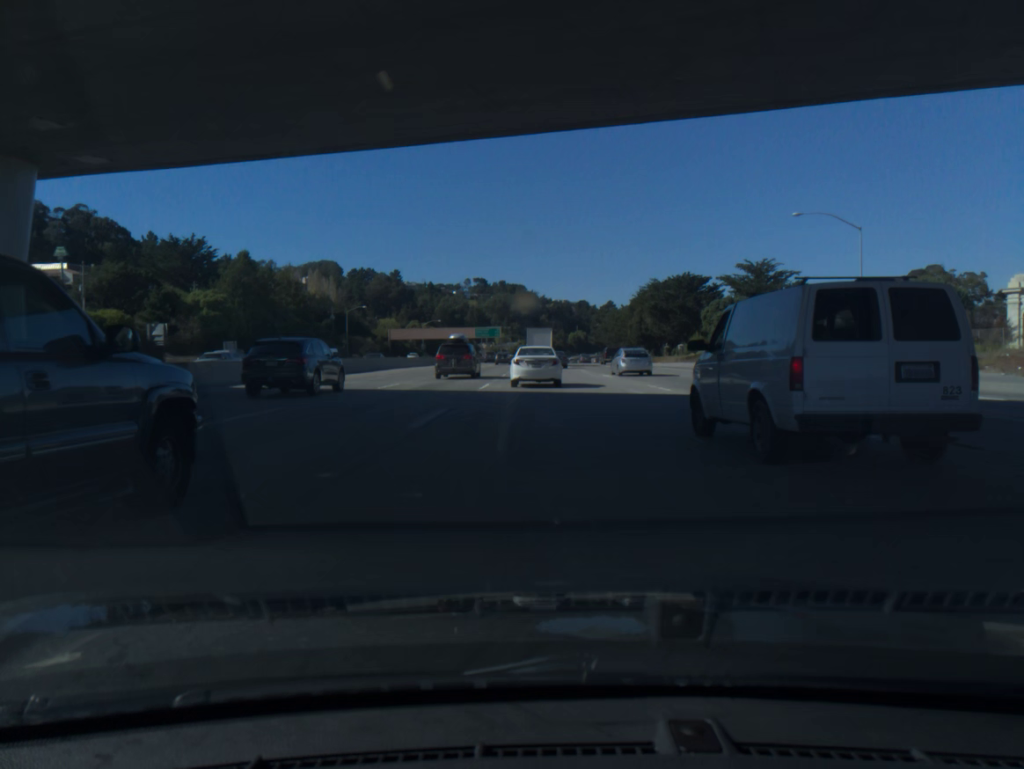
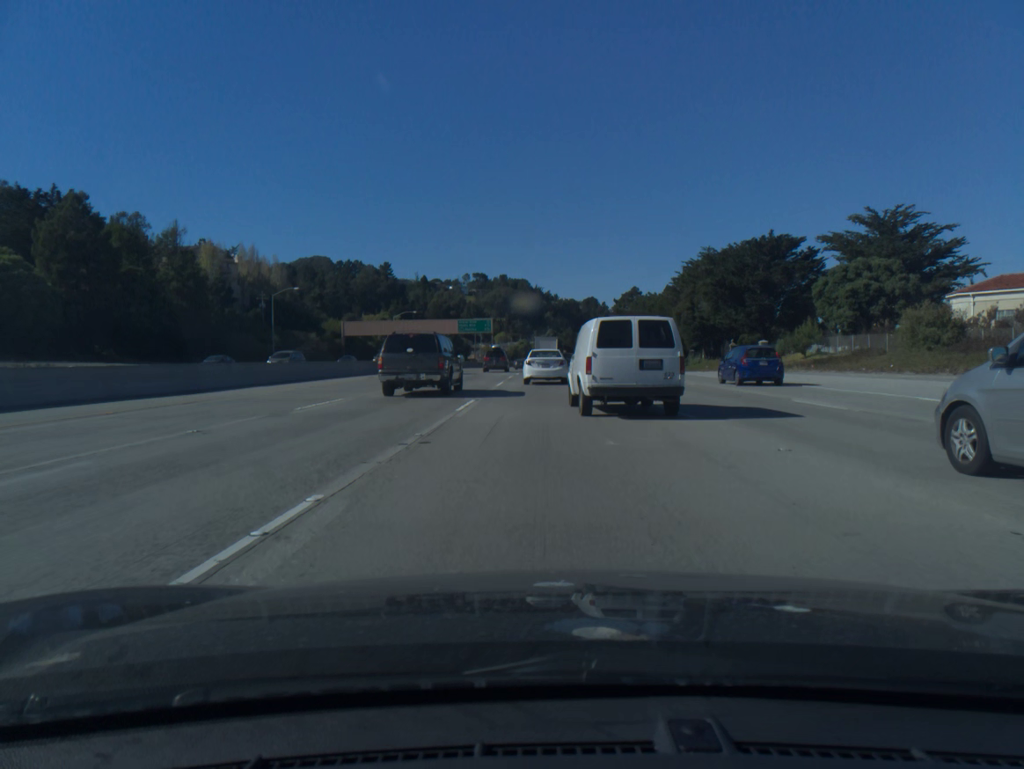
(-0.2, +53.0) m; 0°
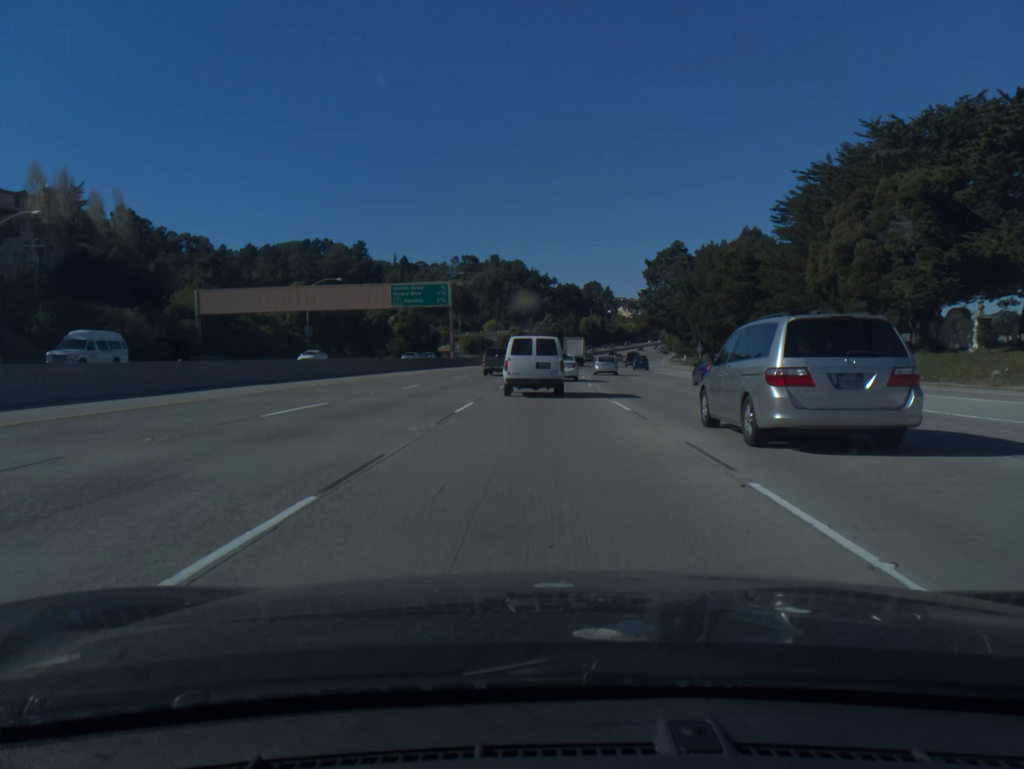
(+0.4, +64.7) m; 0°
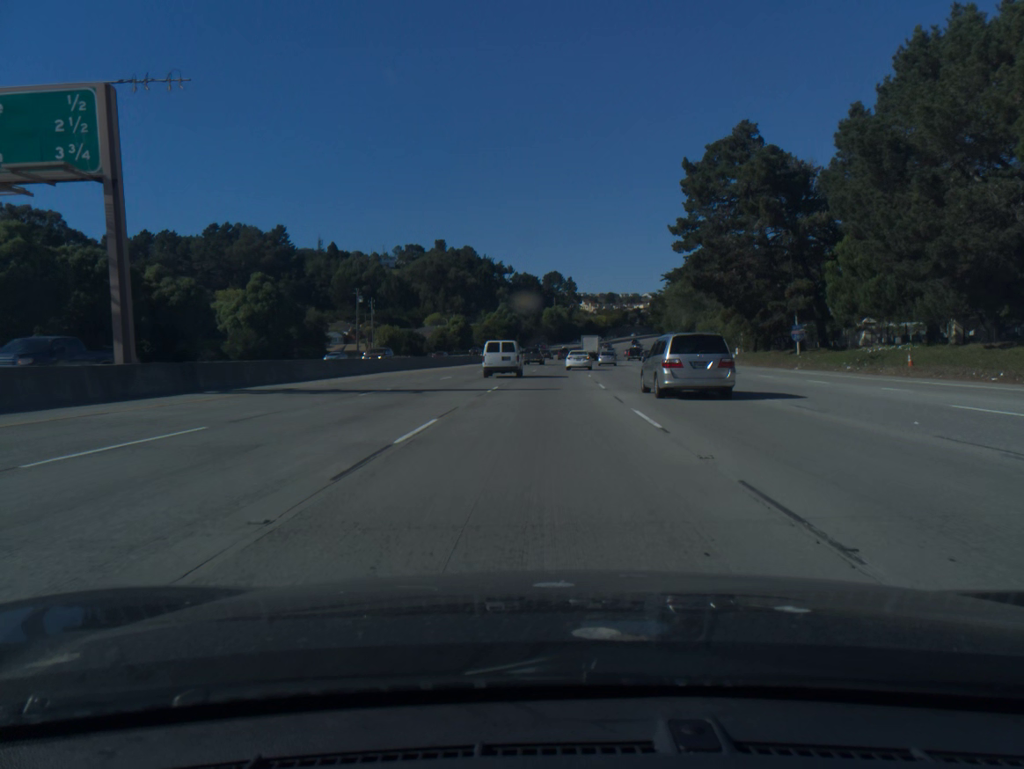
(+1.4, +64.8) m; +3°
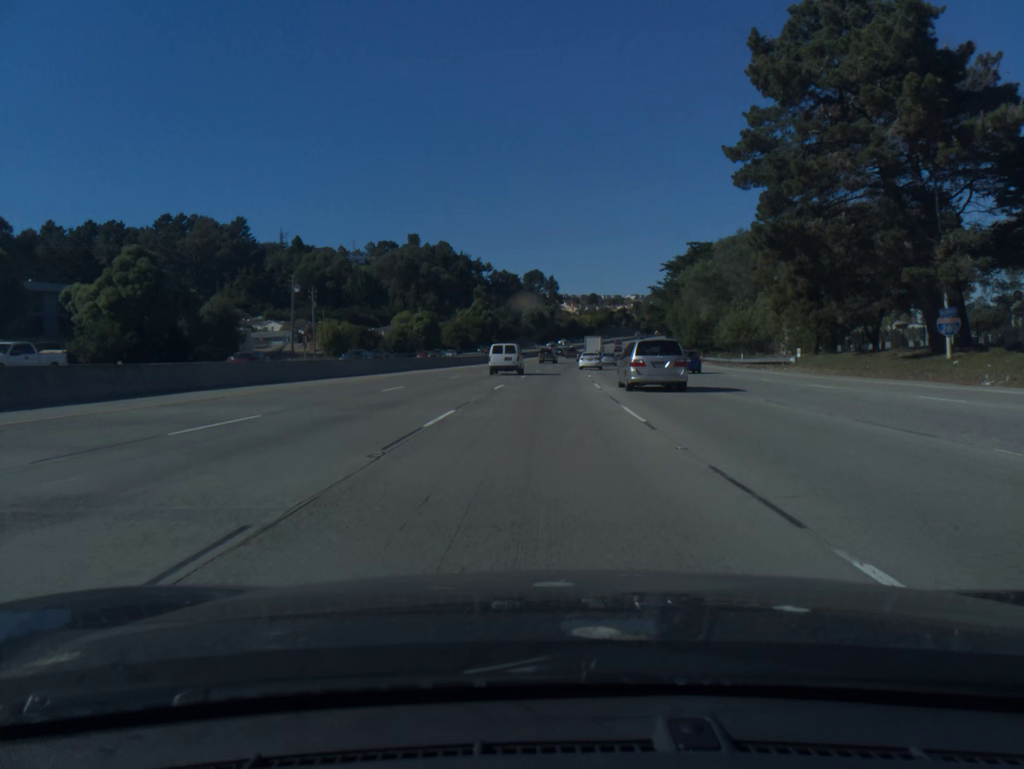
(+0.3, +26.6) m; +1°
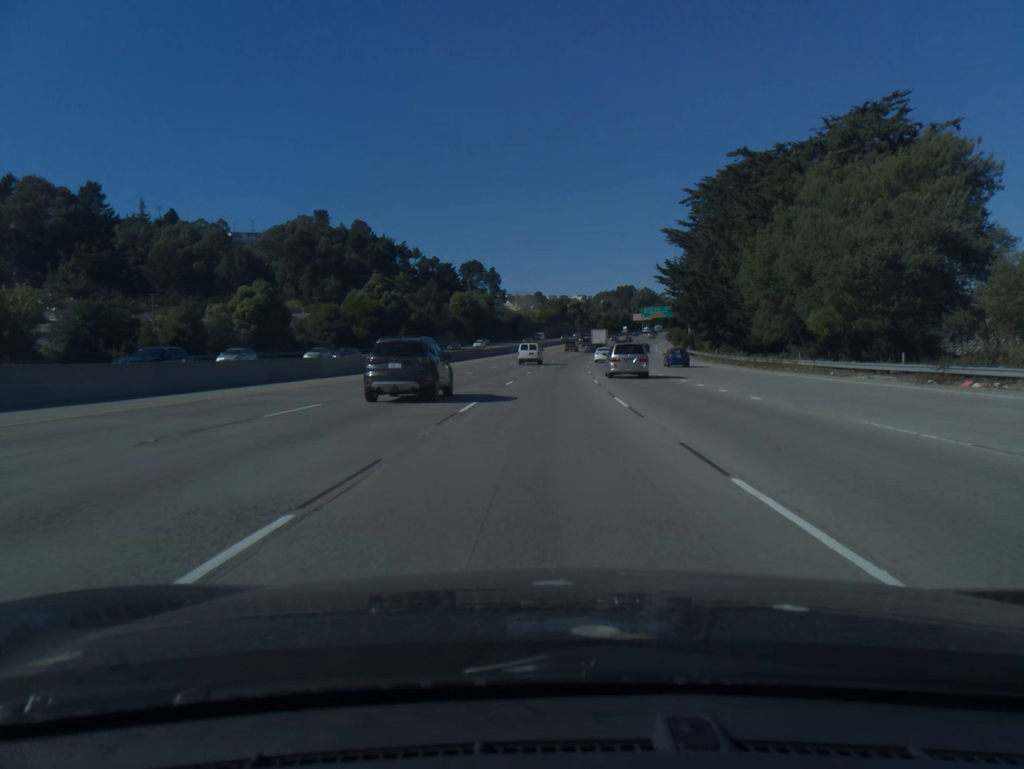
(+2.1, +69.1) m; +4°
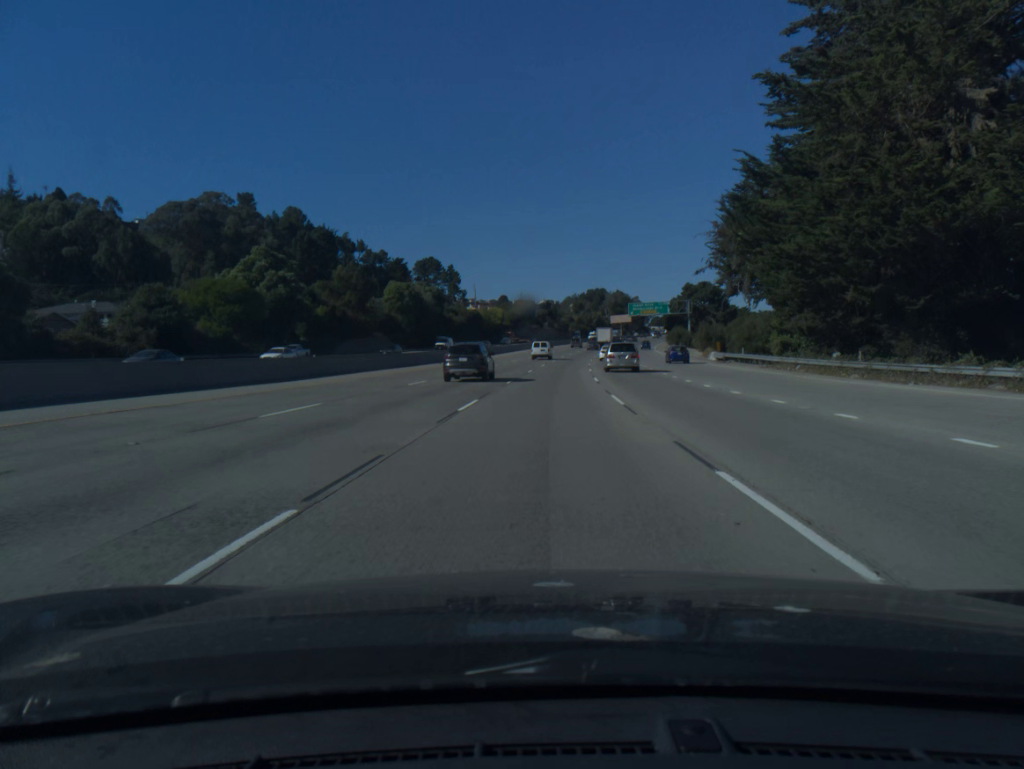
(+0.9, +43.4) m; +2°
